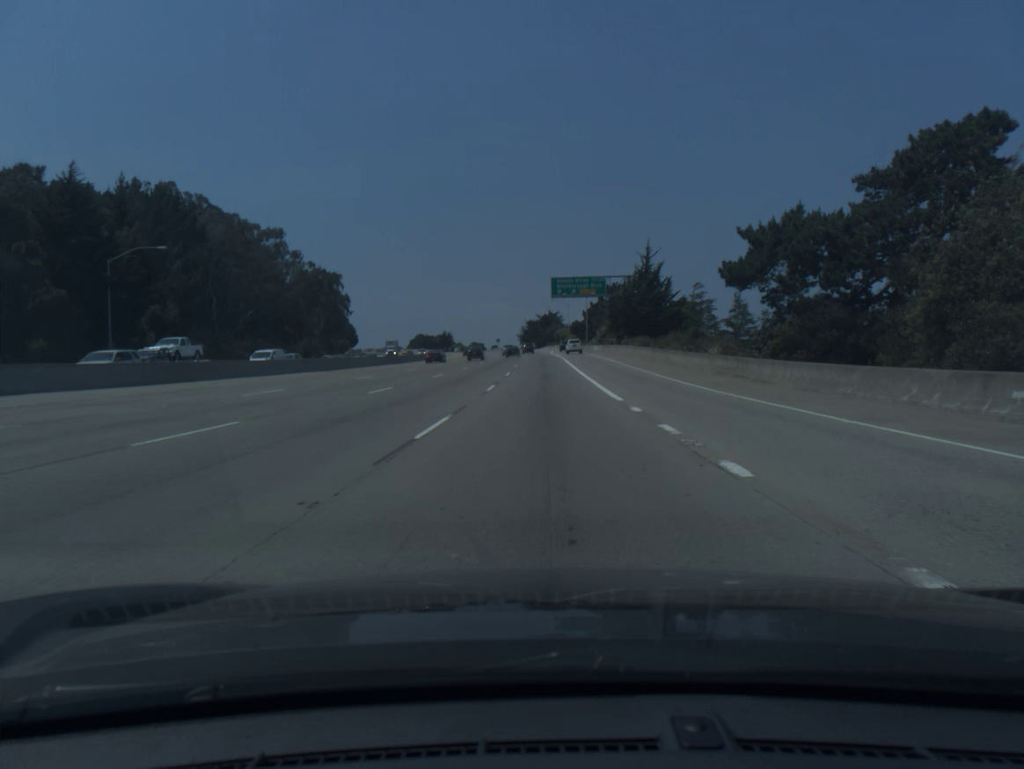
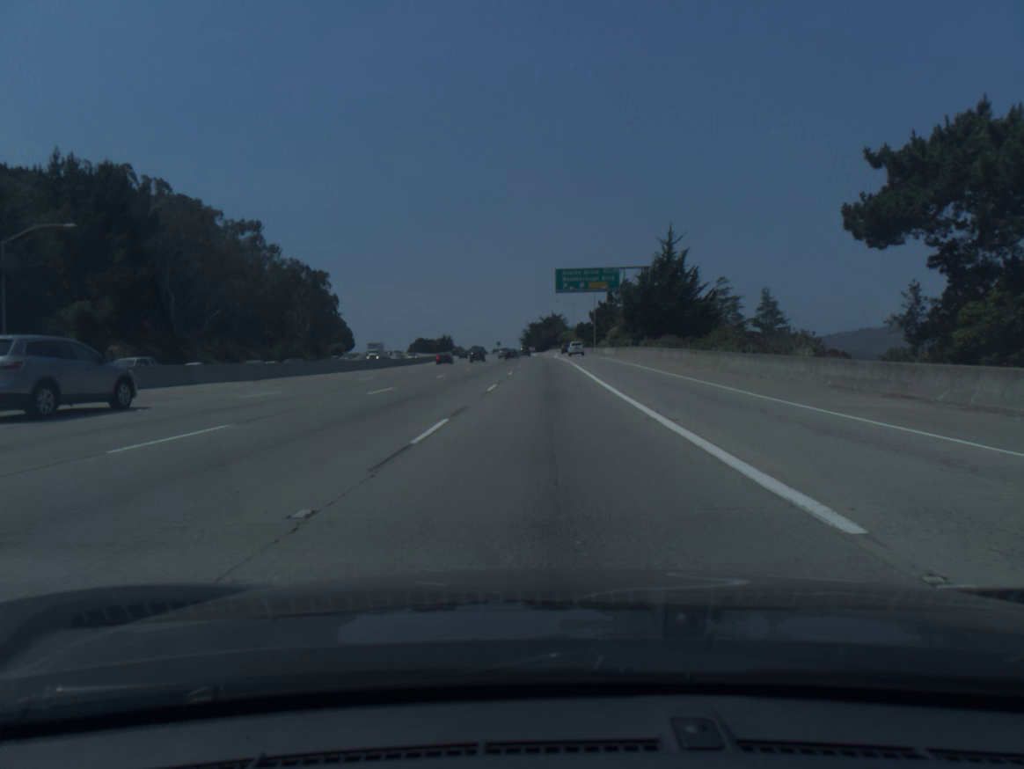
(0.0, +15.2) m; 0°
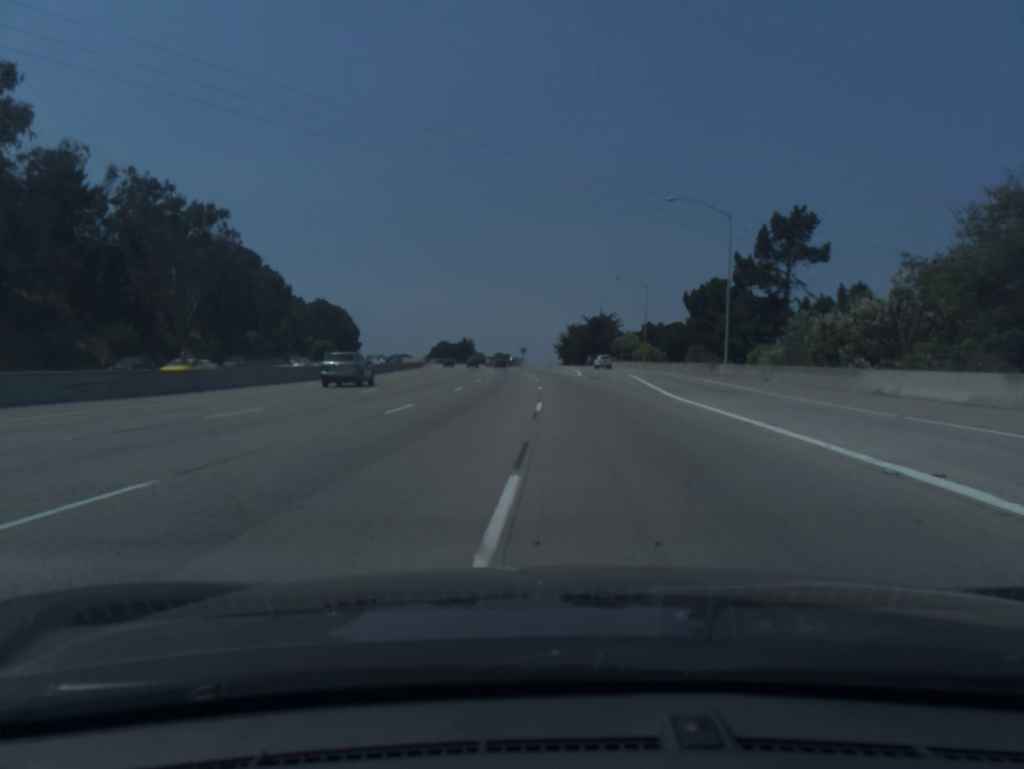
(-1.5, +79.4) m; -3°
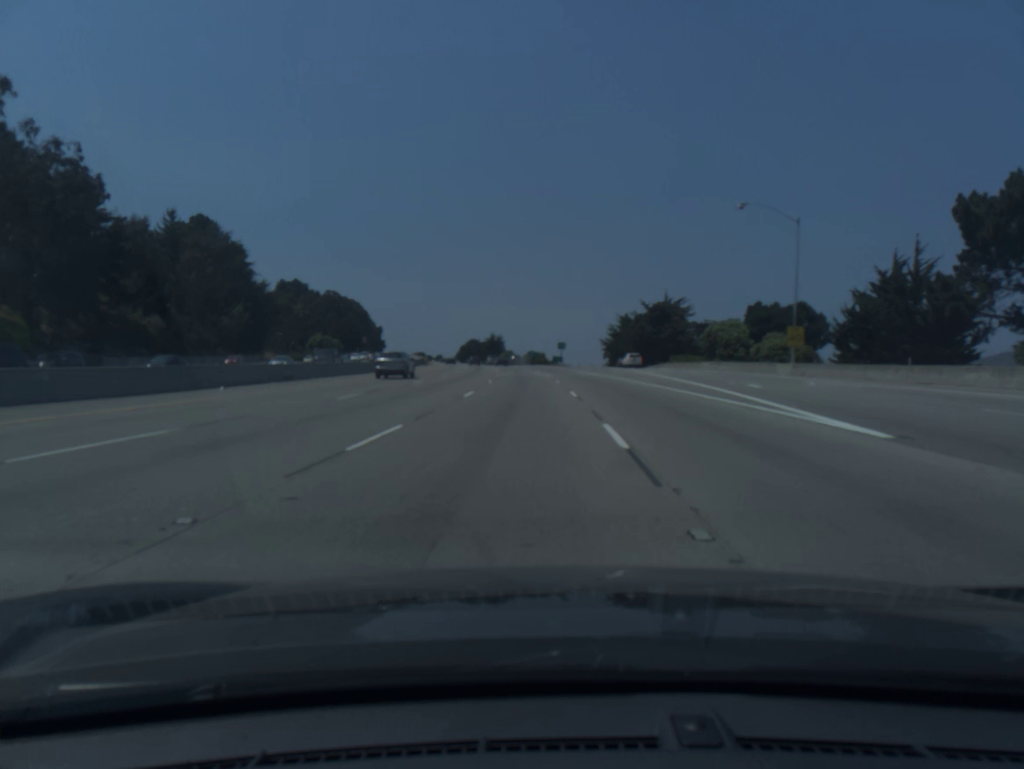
(-1.4, +52.2) m; -3°
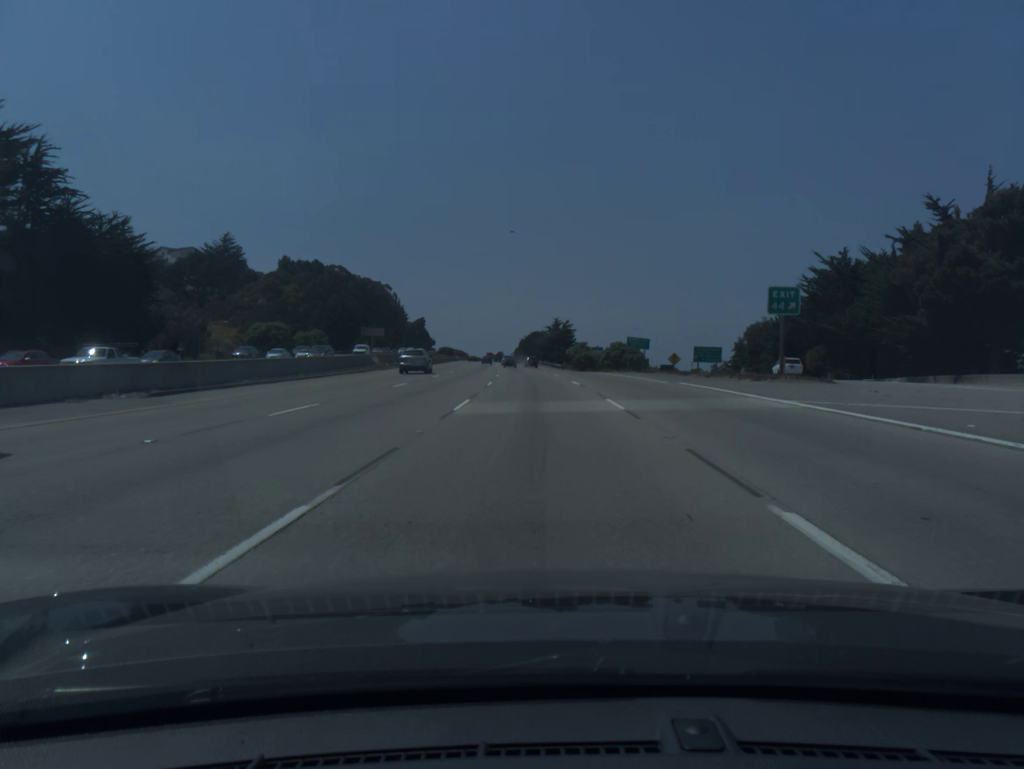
(-3.8, +95.2) m; -5°
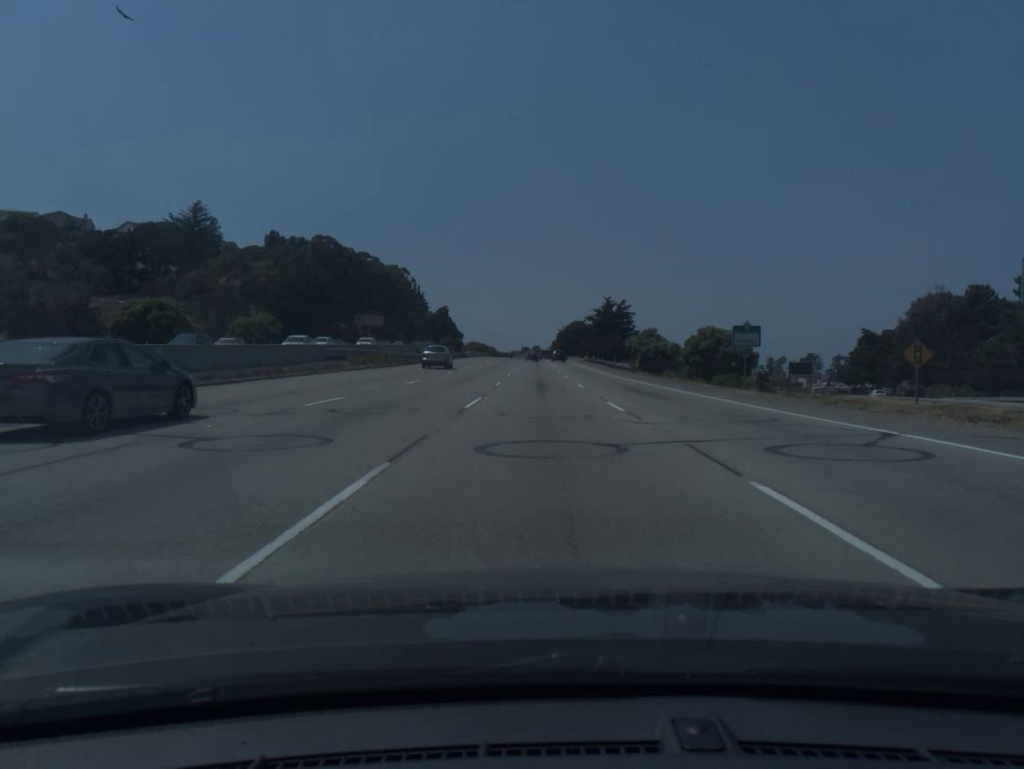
(-1.6, +57.1) m; -3°
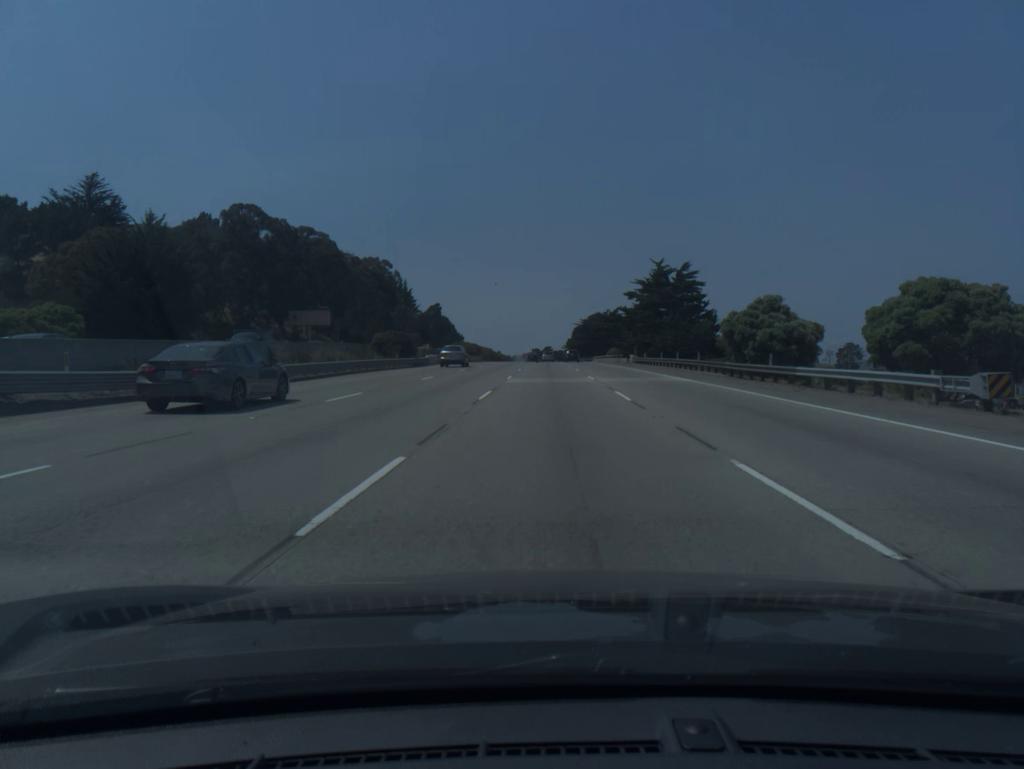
(-0.7, +57.1) m; -1°
